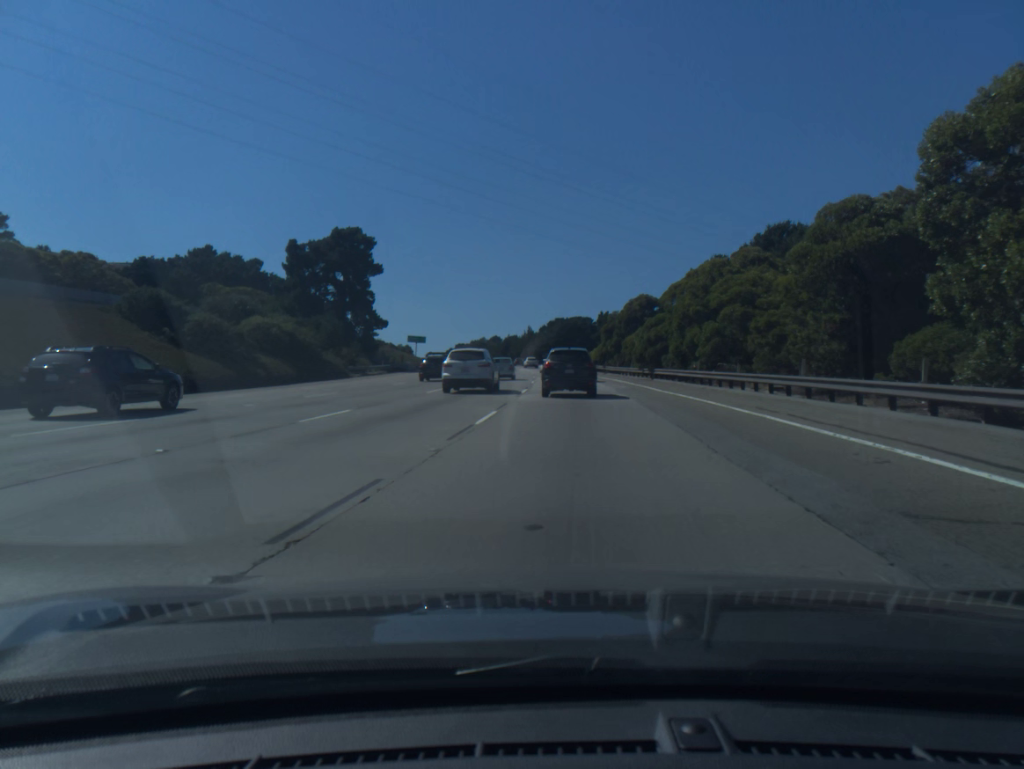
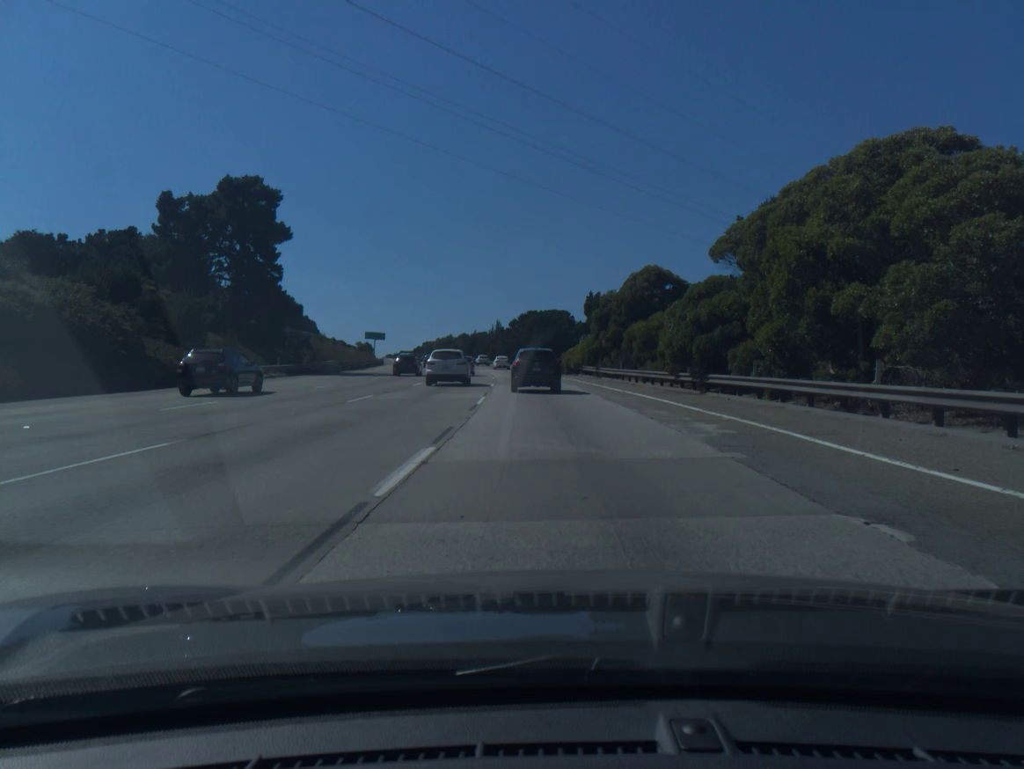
(+0.5, +23.0) m; +2°
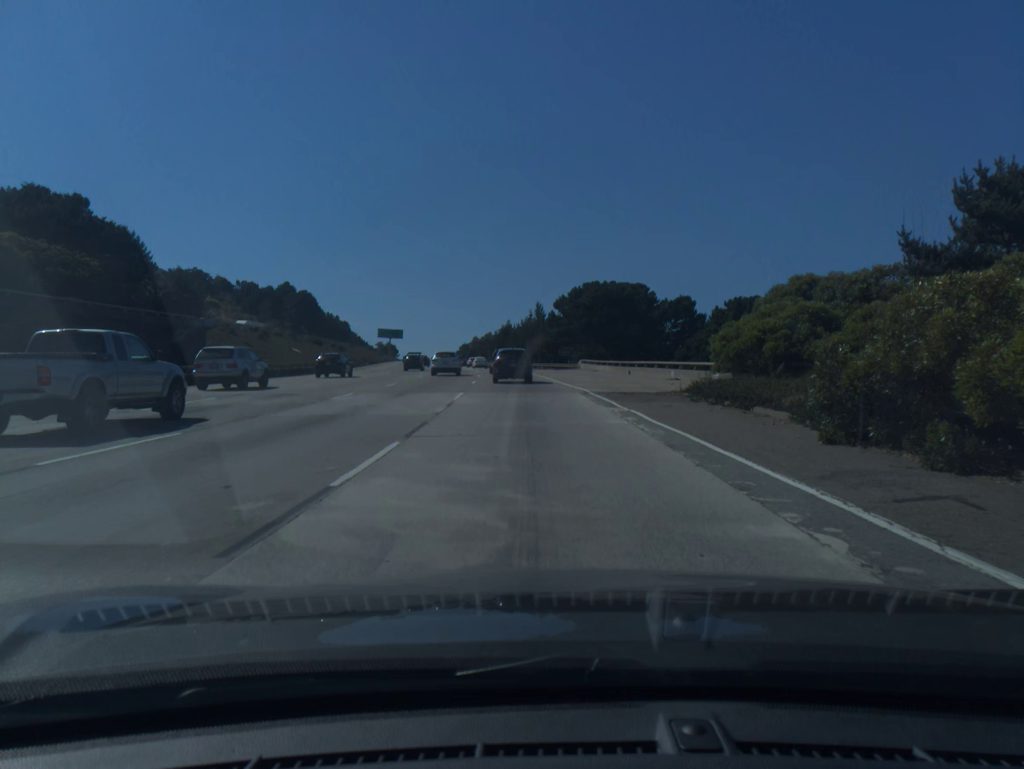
(-1.5, +57.5) m; -4°
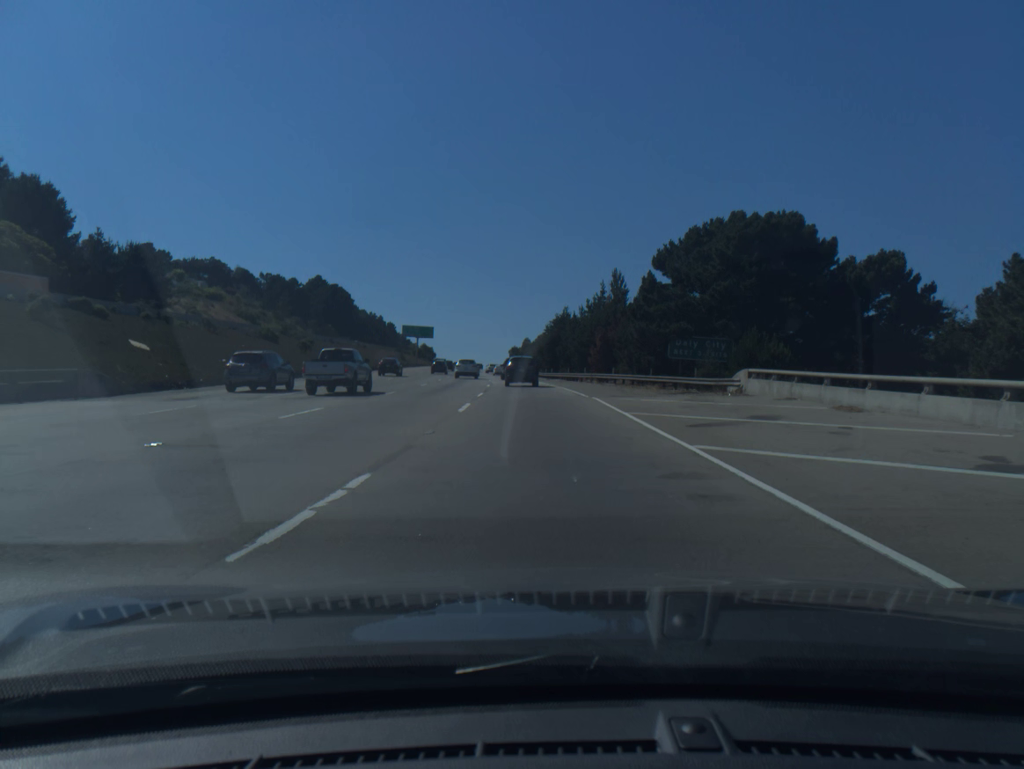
(-1.8, +46.4) m; -4°
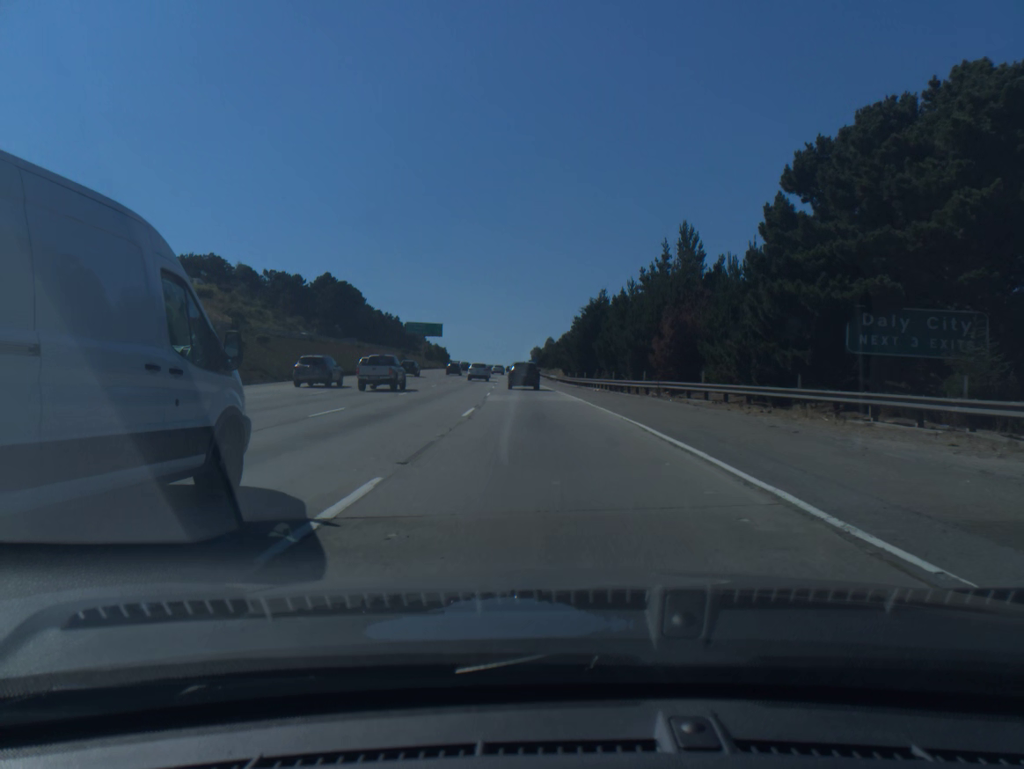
(-0.3, +23.8) m; -2°
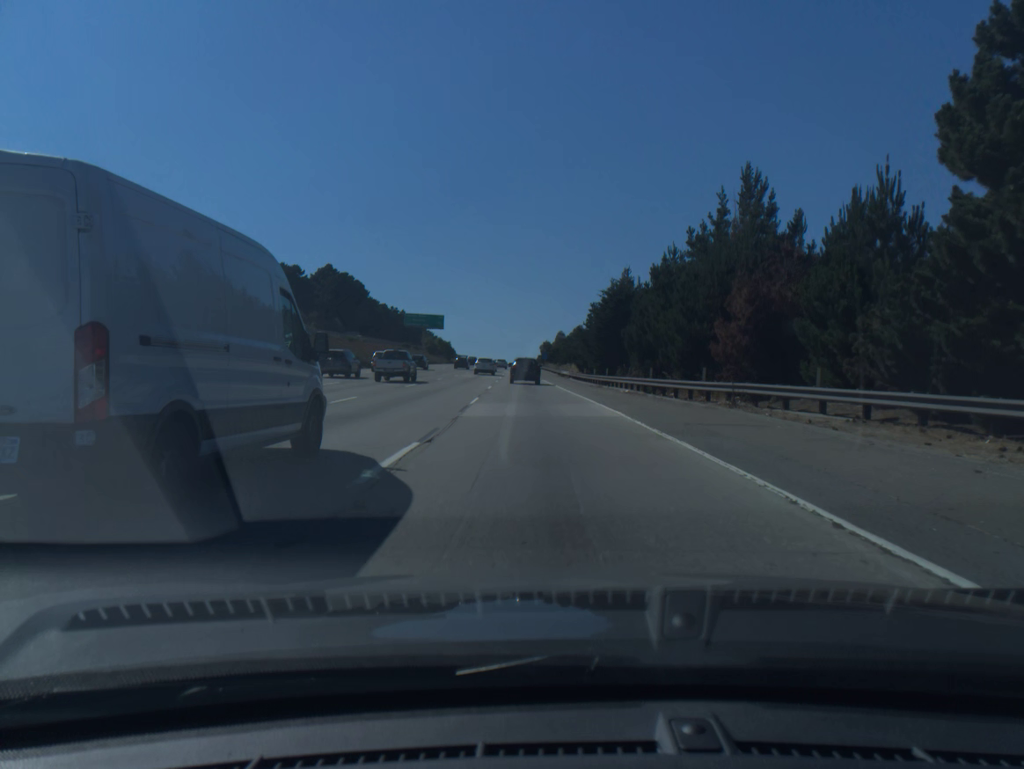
(-0.1, +12.1) m; -1°
